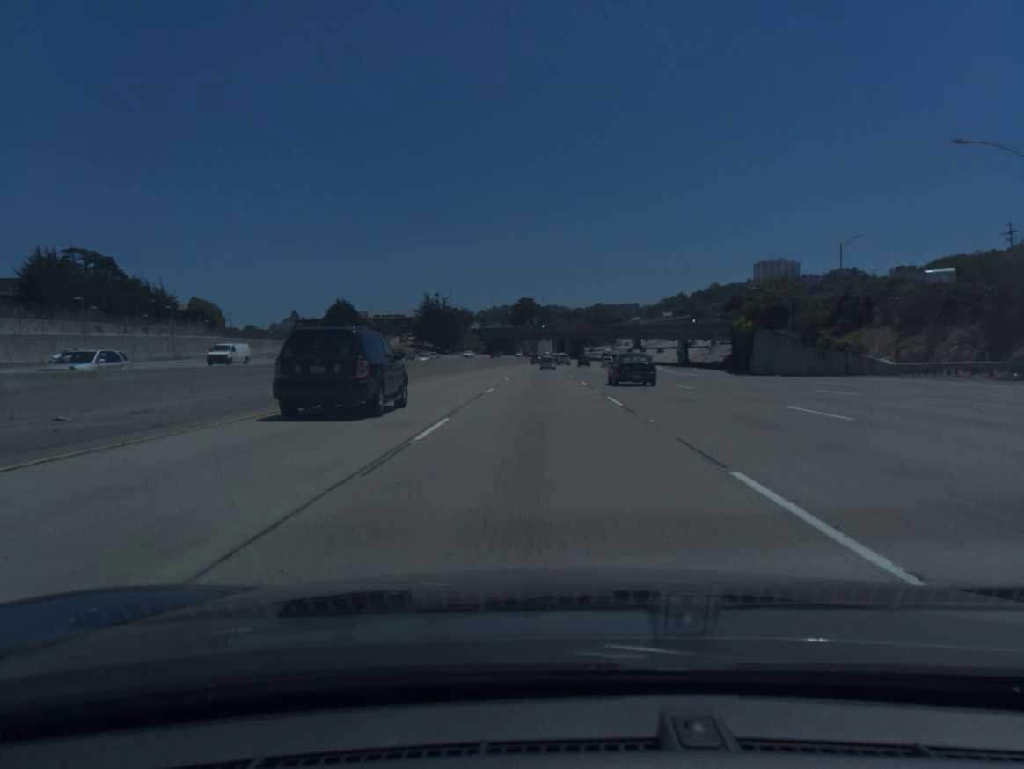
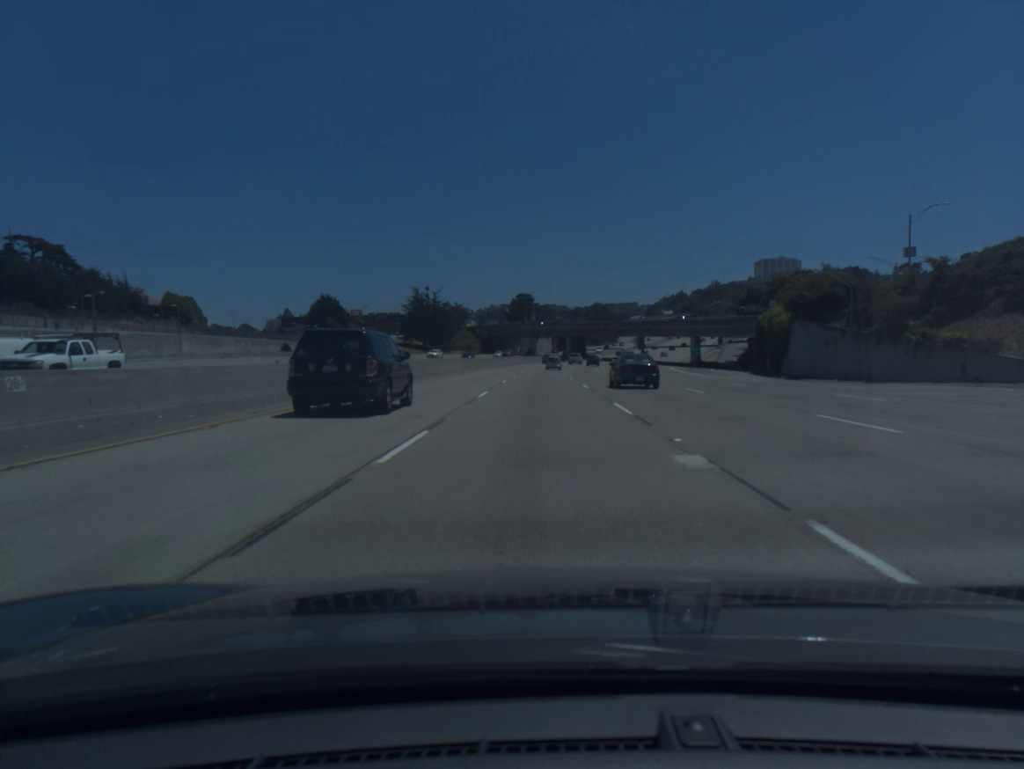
(0.0, +17.0) m; 0°
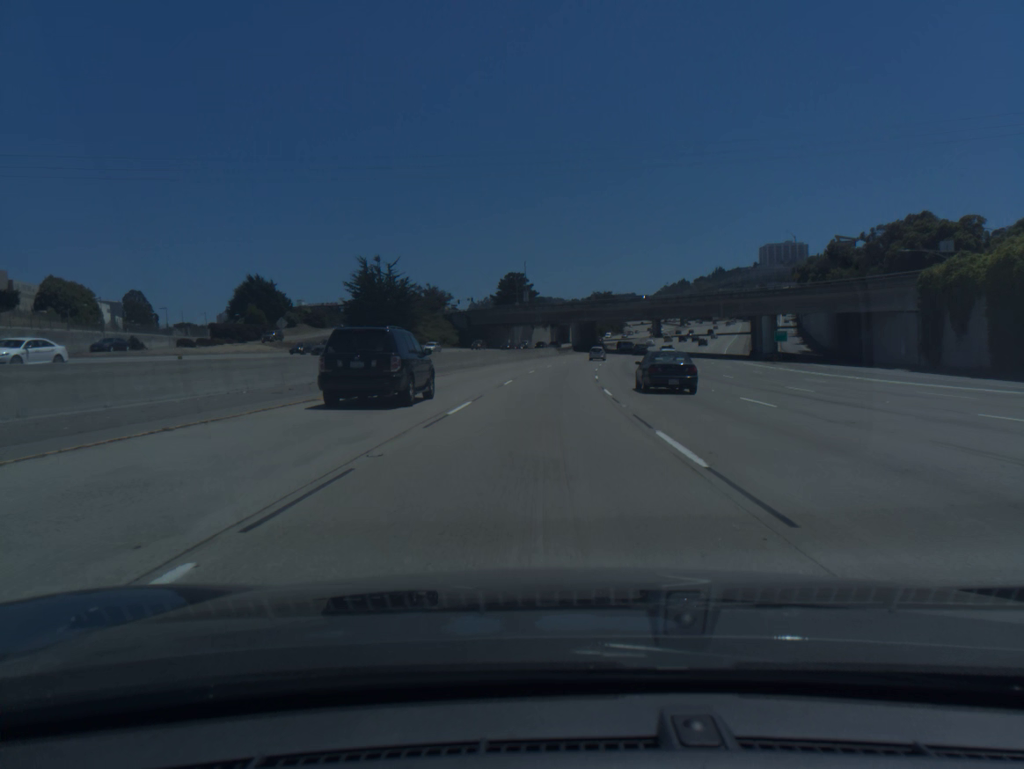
(+0.1, +51.8) m; 0°
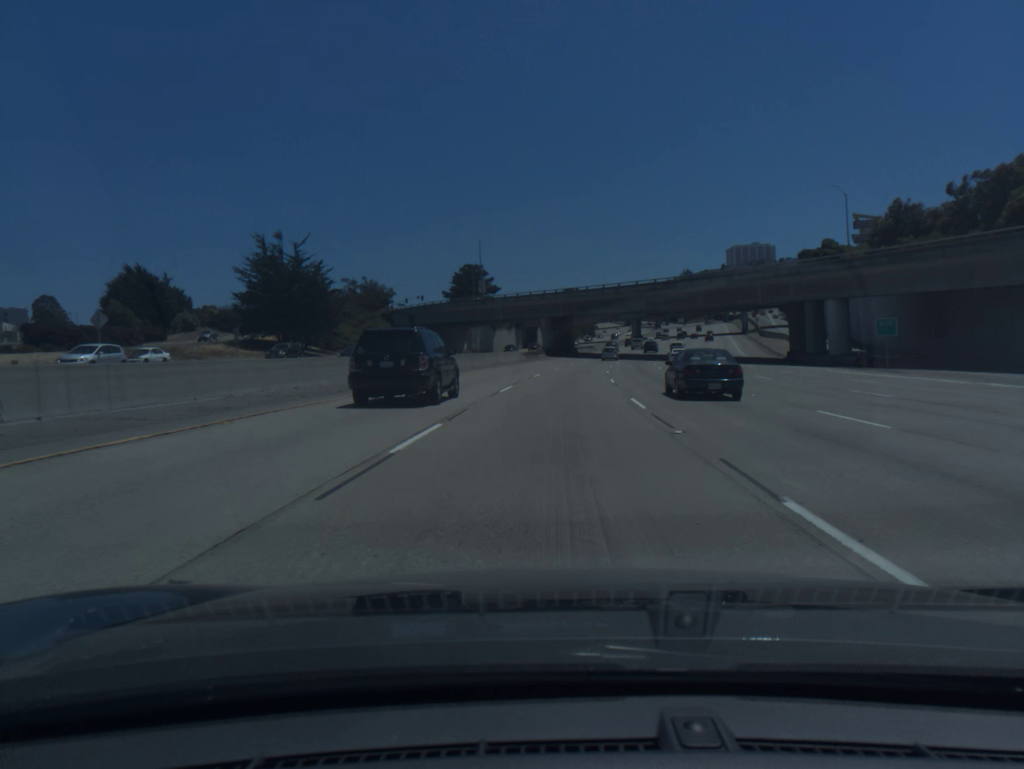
(+0.6, +35.2) m; +2°
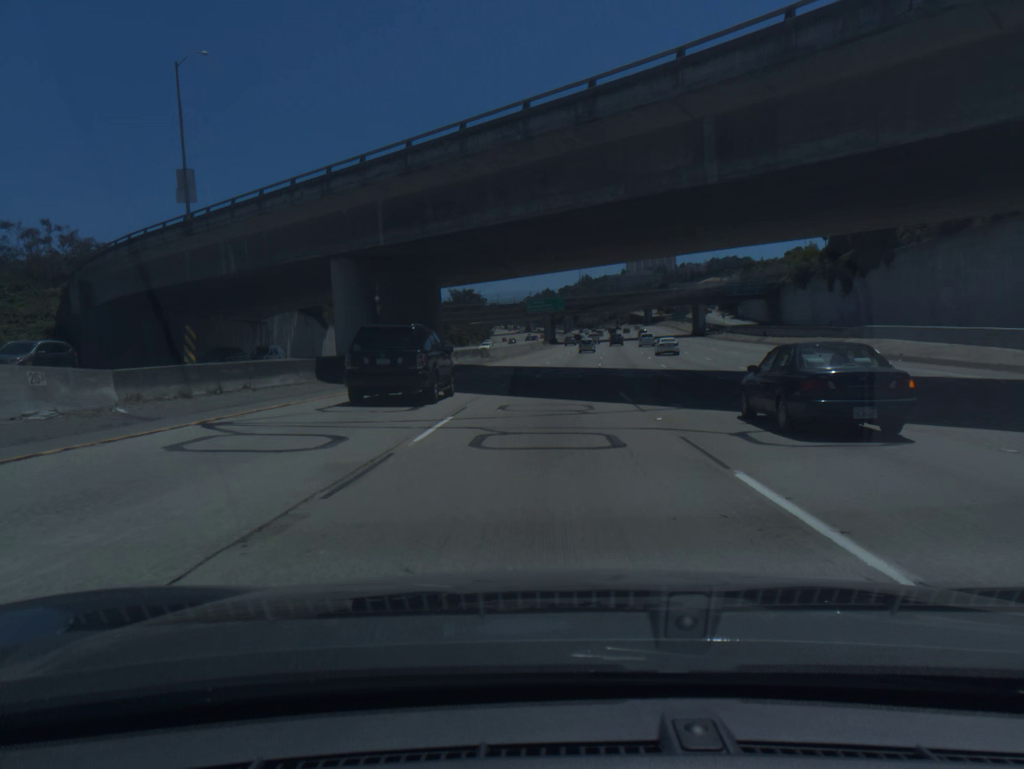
(+4.6, +71.6) m; +8°
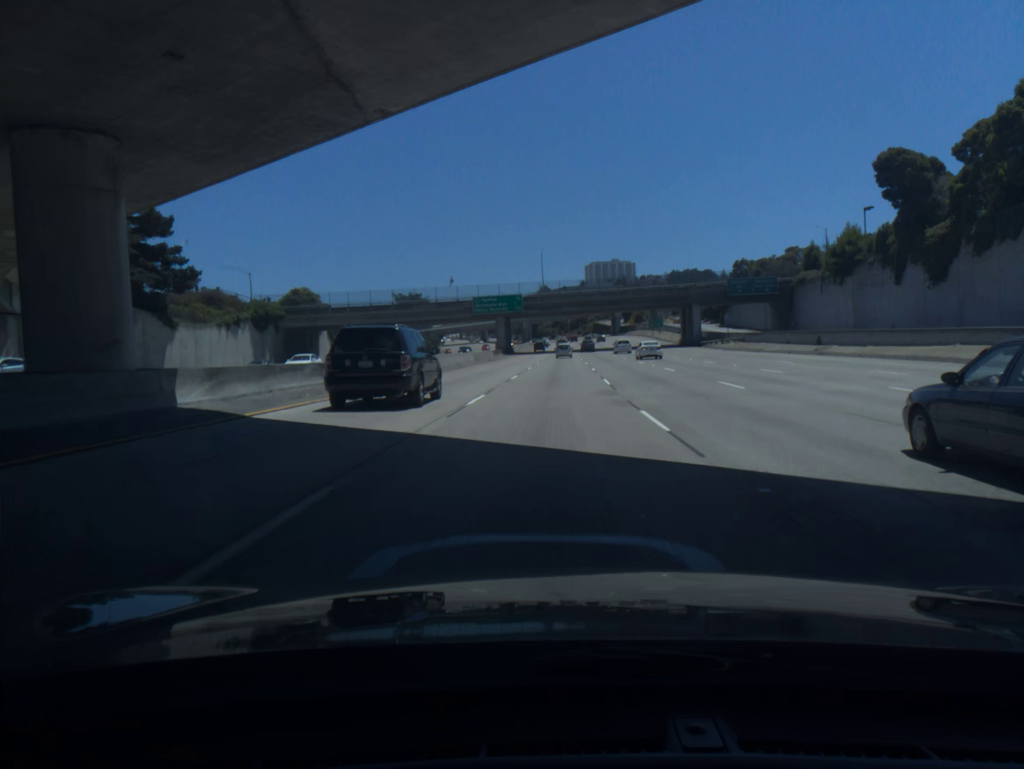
(+1.0, +36.3) m; +3°
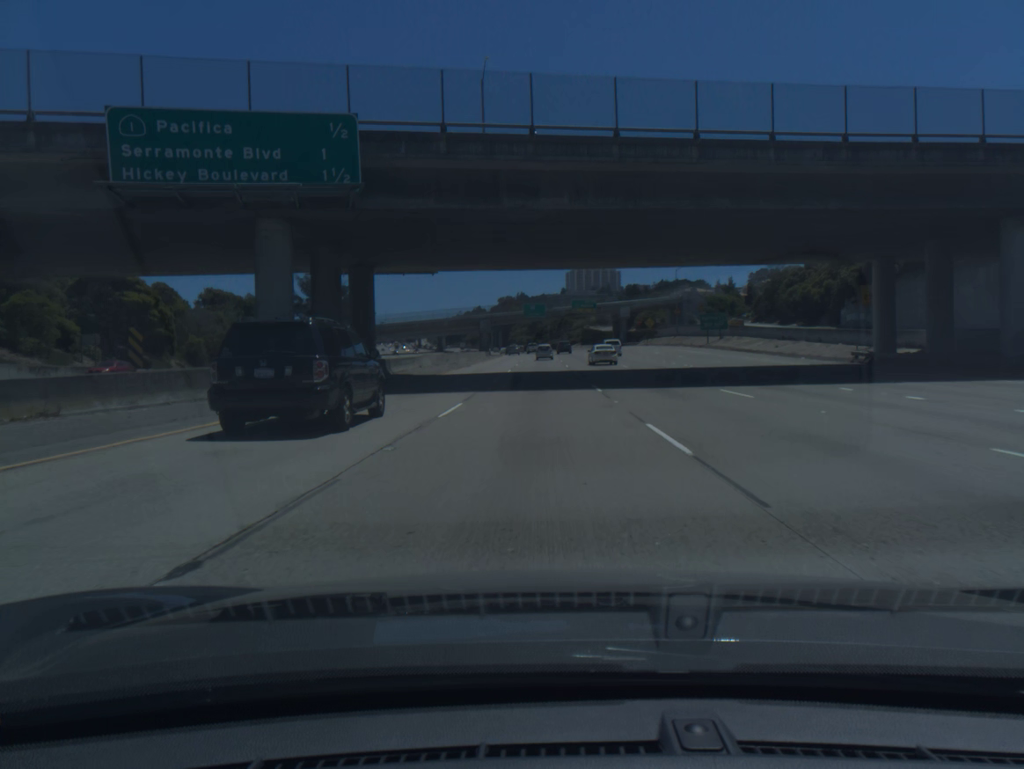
(+2.6, +90.2) m; +2°
